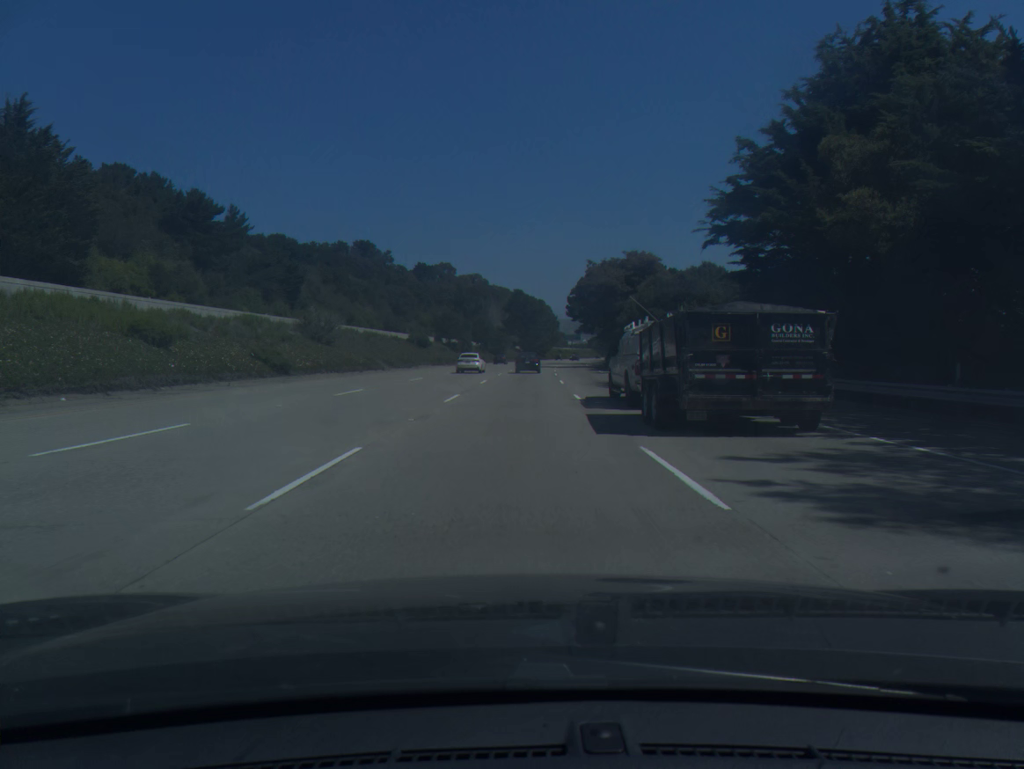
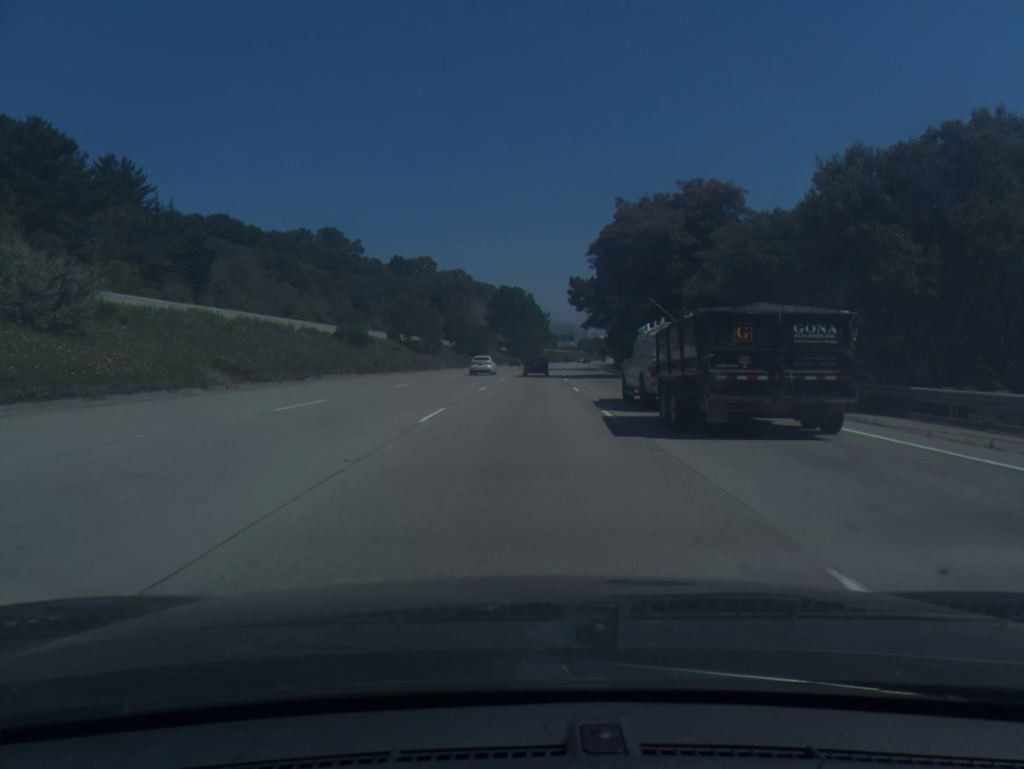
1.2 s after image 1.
(+0.2, +35.4) m; +1°
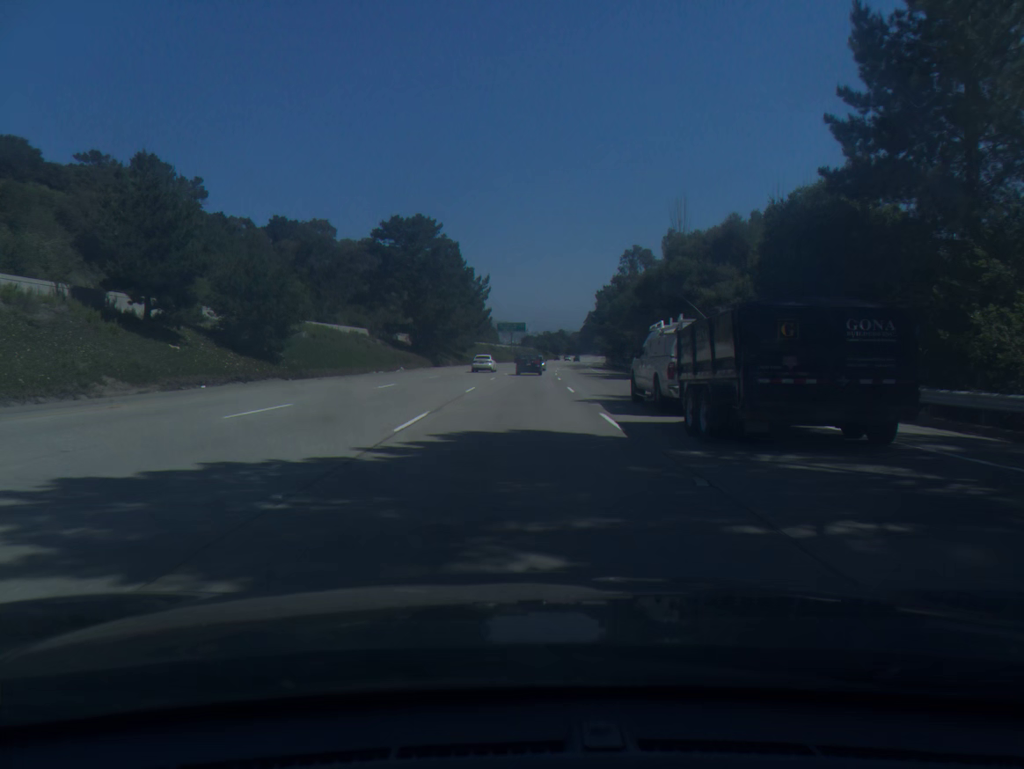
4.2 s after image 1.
(+3.5, +89.6) m; +4°
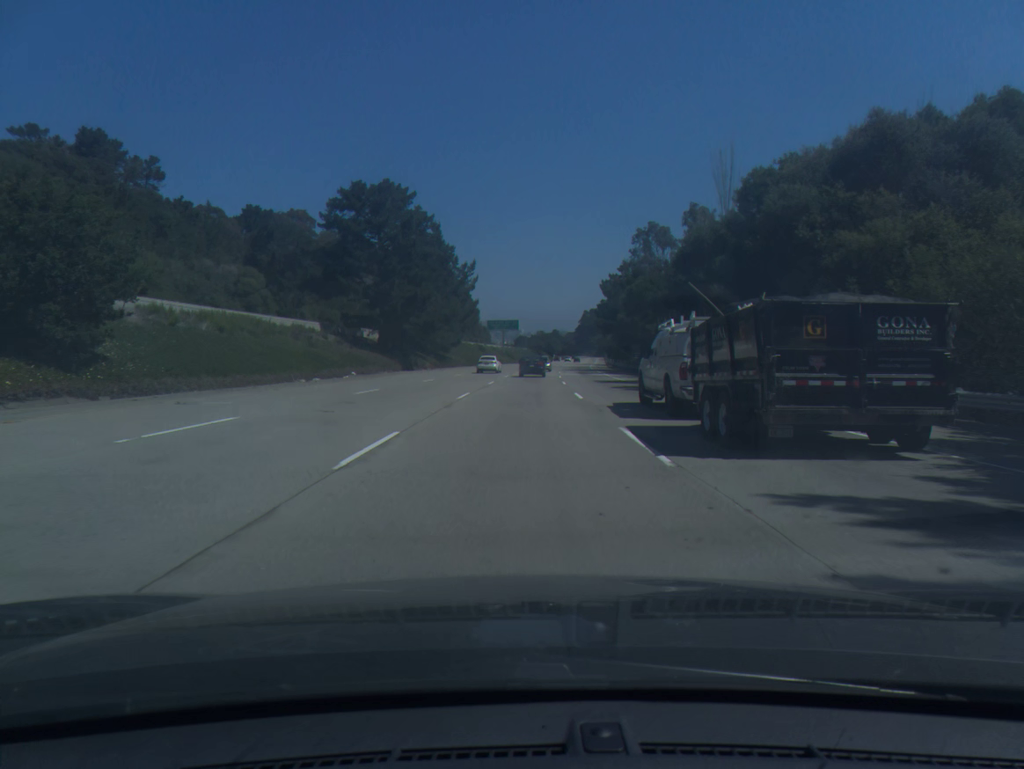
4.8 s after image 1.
(+0.1, +18.3) m; +1°
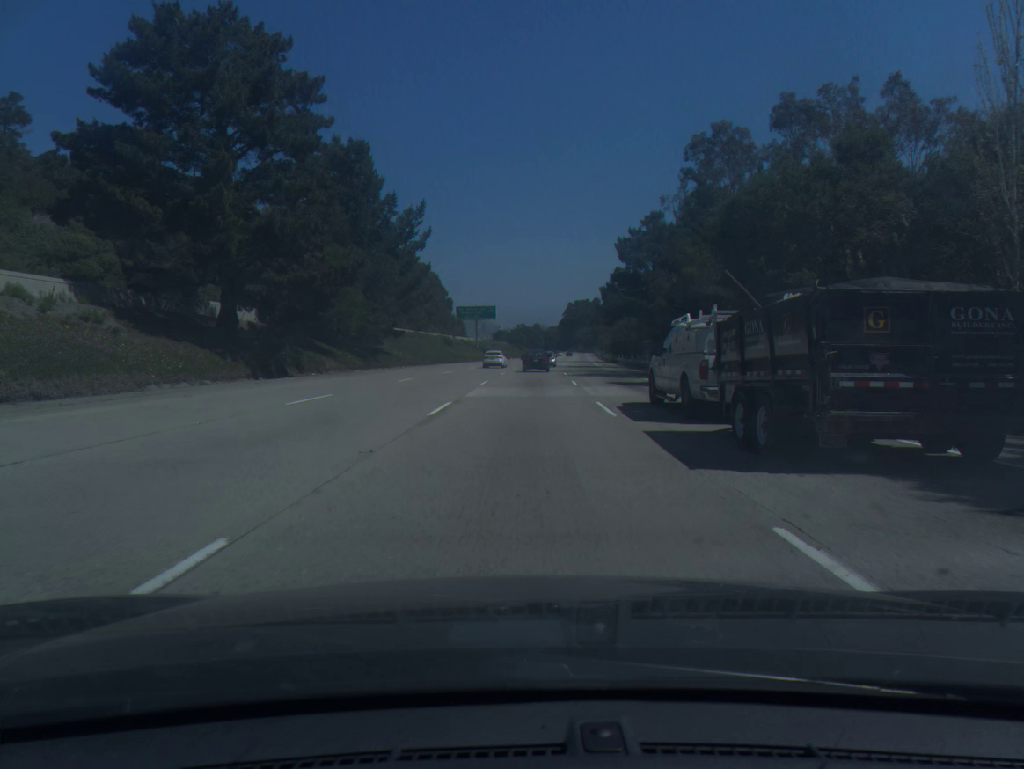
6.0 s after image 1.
(+0.4, +36.8) m; +2°
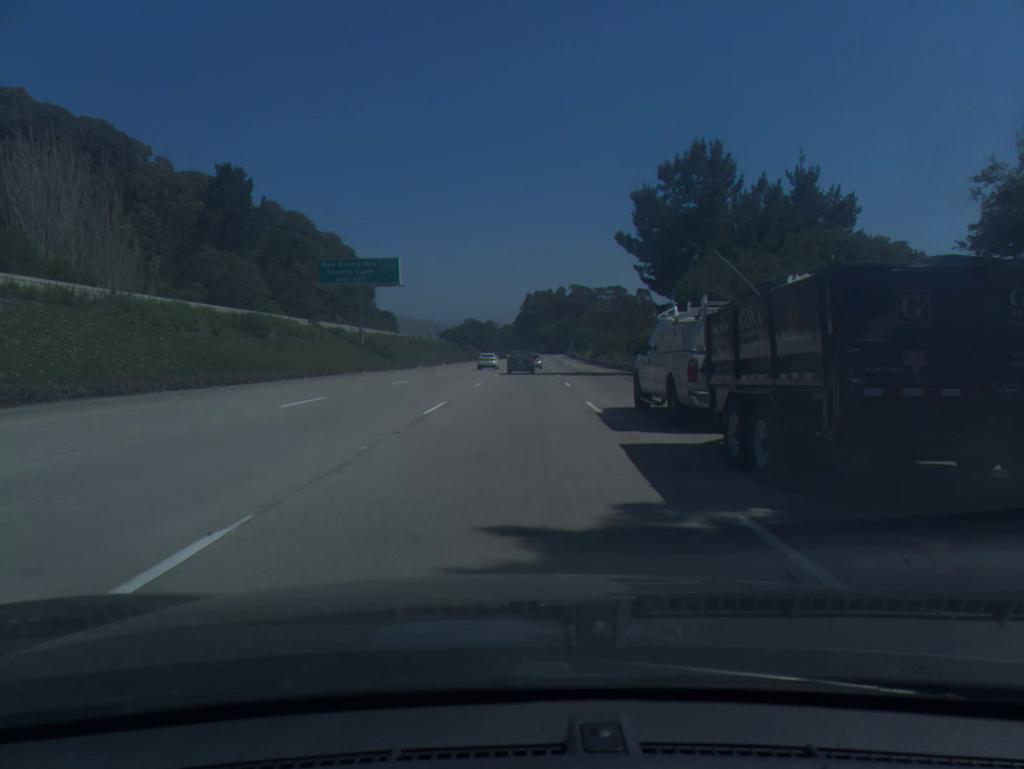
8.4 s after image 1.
(+2.4, +72.6) m; +3°
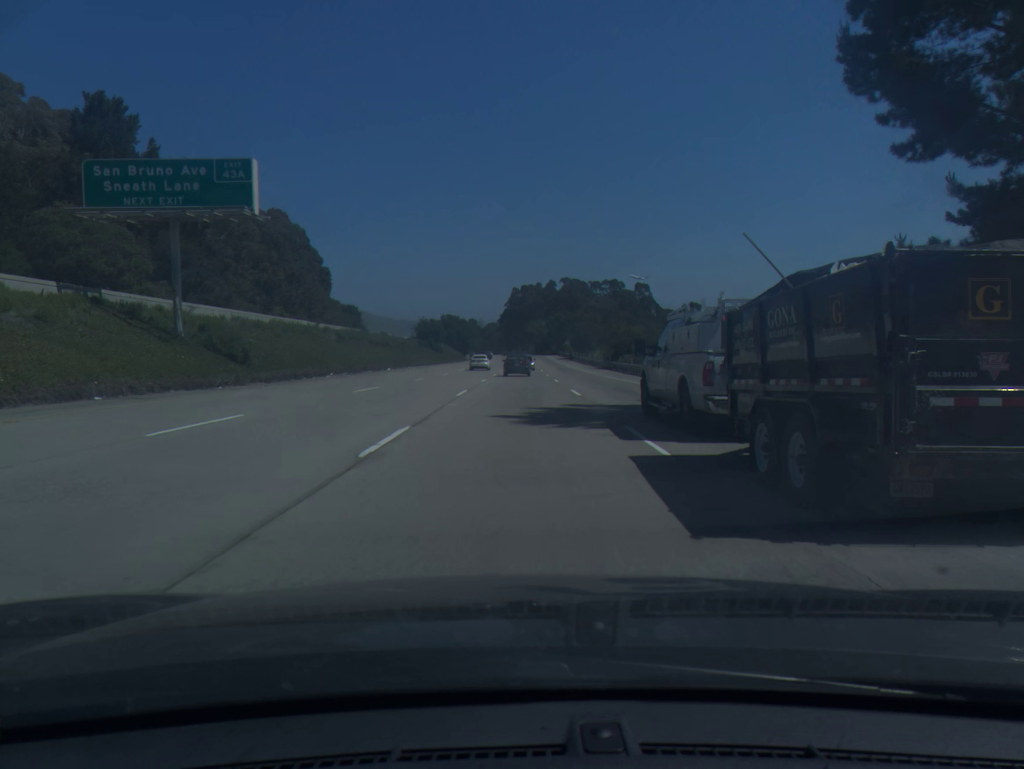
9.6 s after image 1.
(+0.3, +36.1) m; +1°
